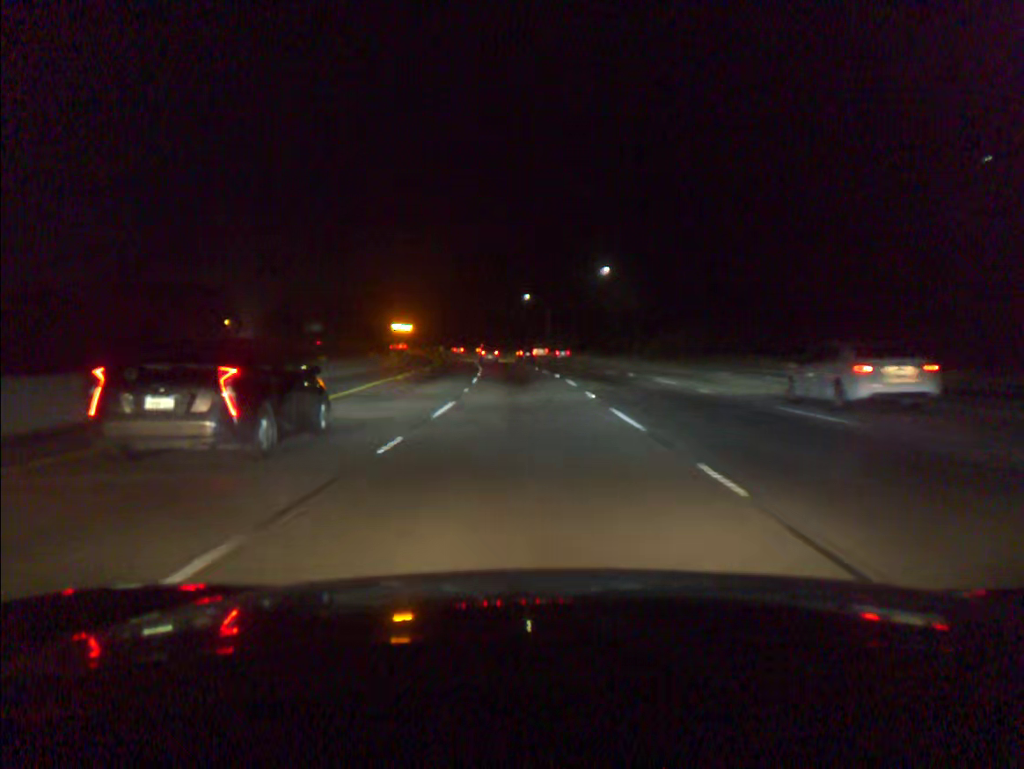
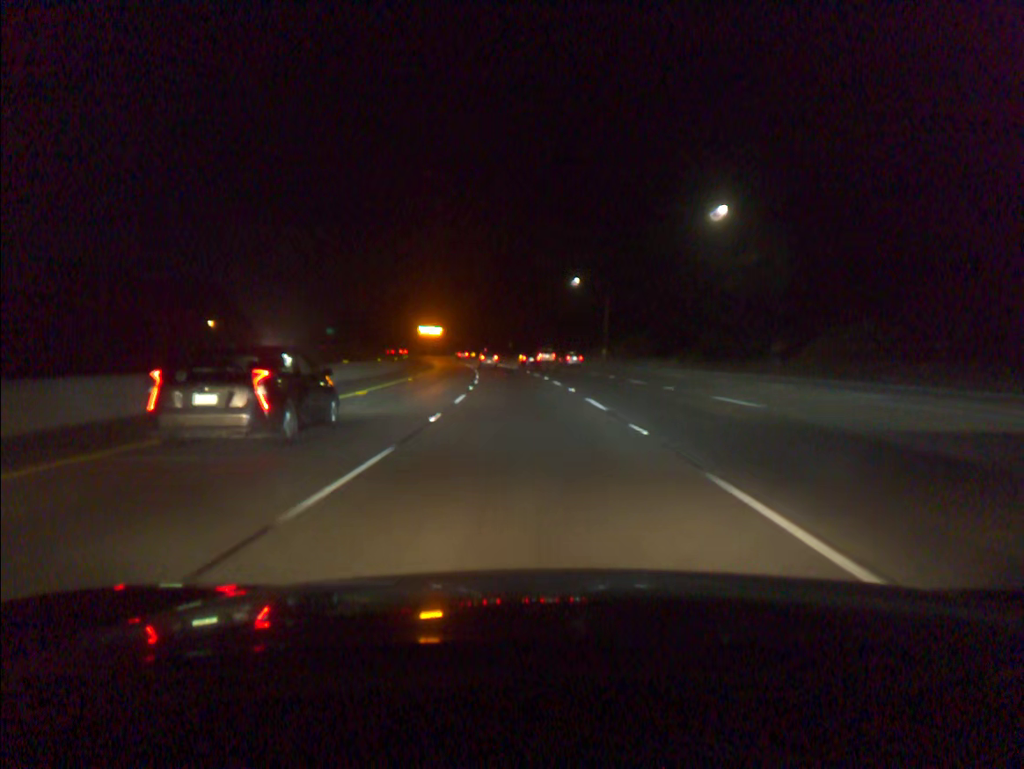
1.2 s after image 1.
(-1.1, +38.2) m; -3°
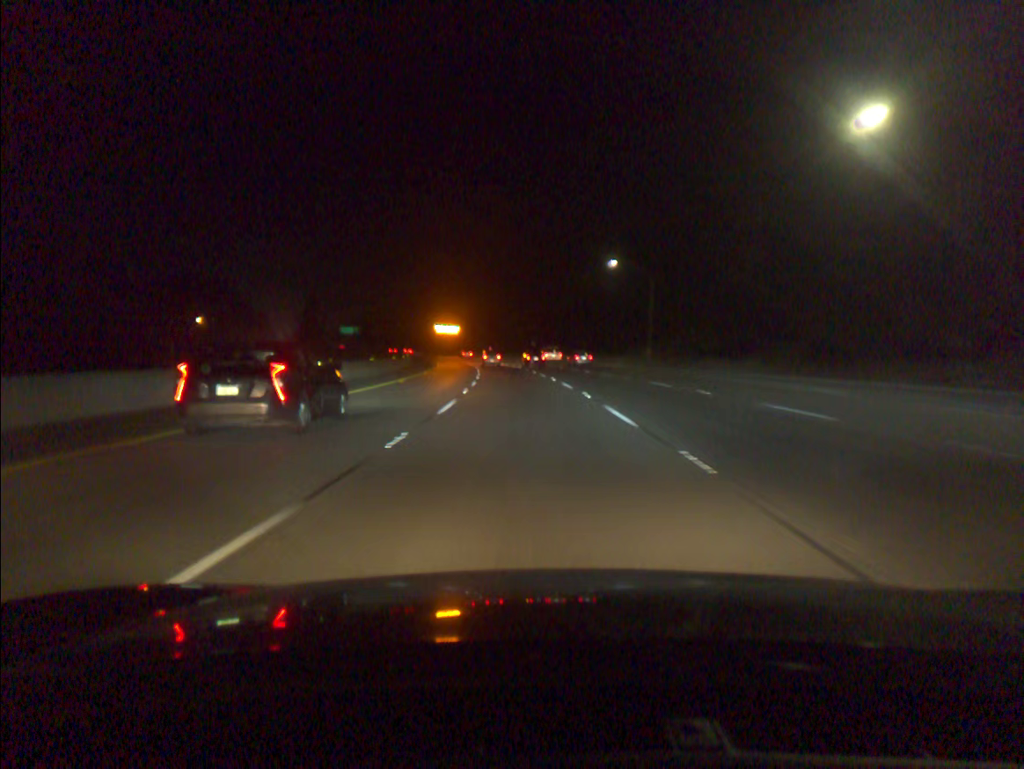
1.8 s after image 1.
(-0.3, +19.1) m; -2°
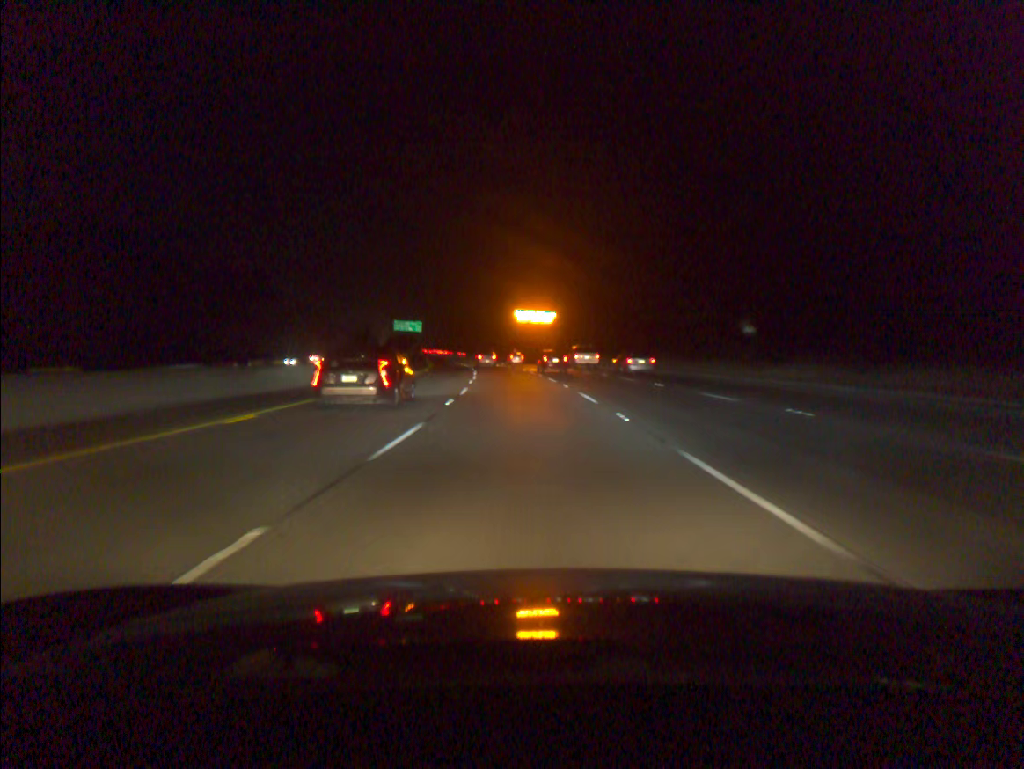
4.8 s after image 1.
(-7.2, +94.9) m; -8°
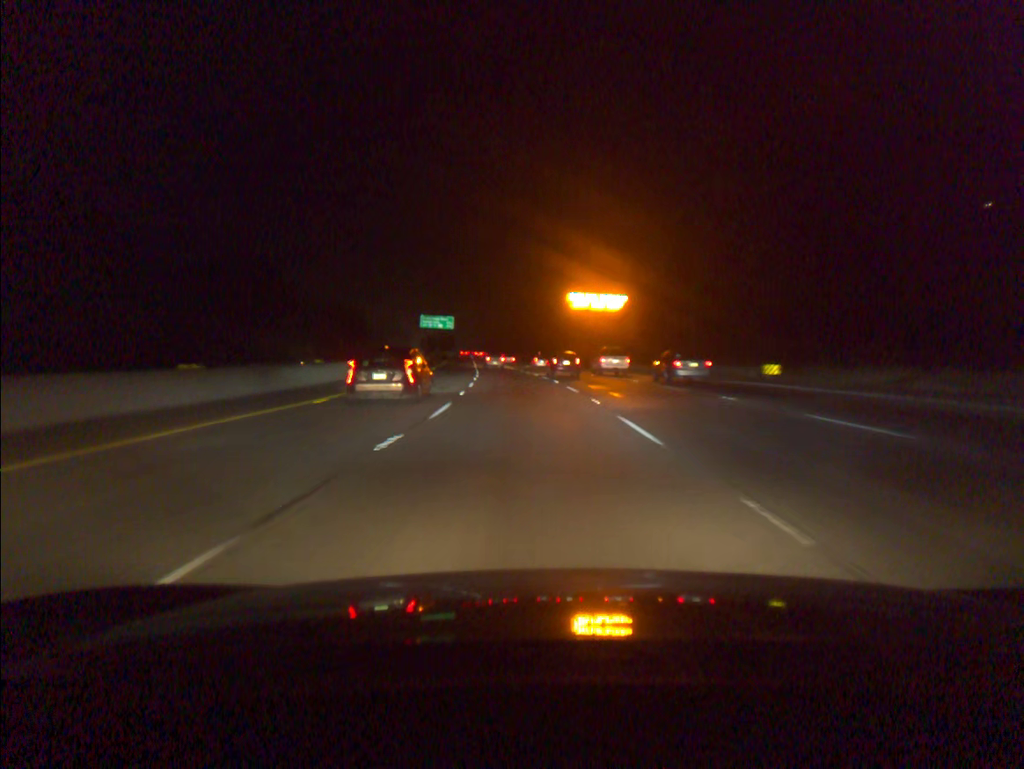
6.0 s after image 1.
(-1.2, +38.0) m; -4°
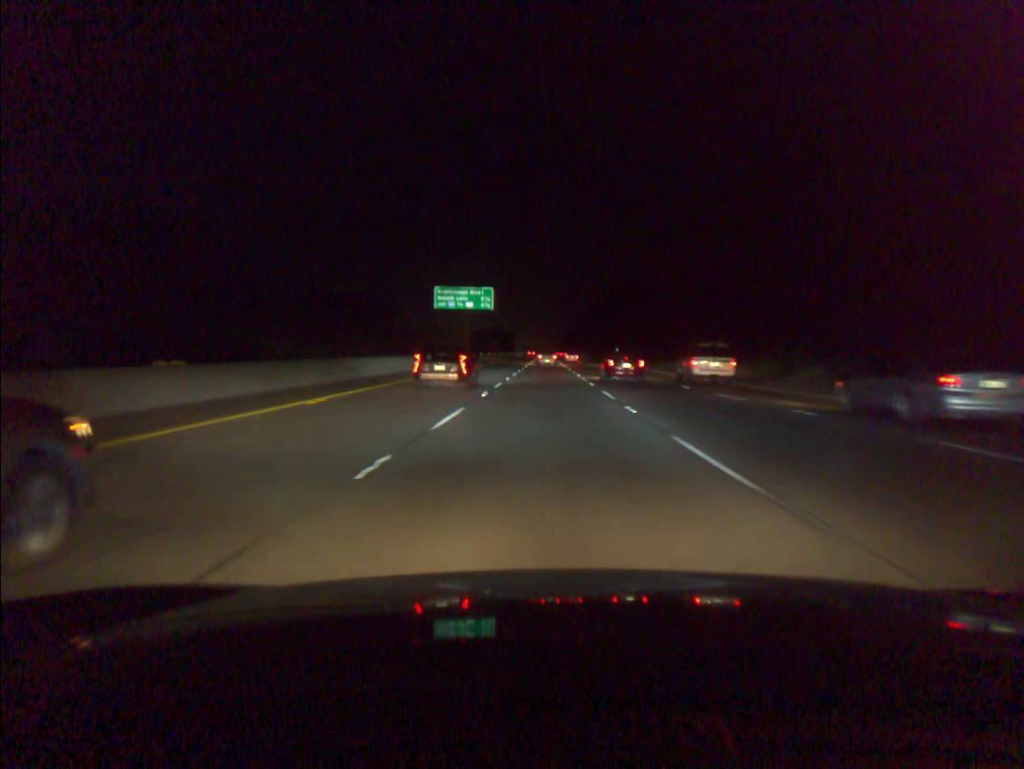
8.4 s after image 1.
(-4.4, +75.8) m; -6°
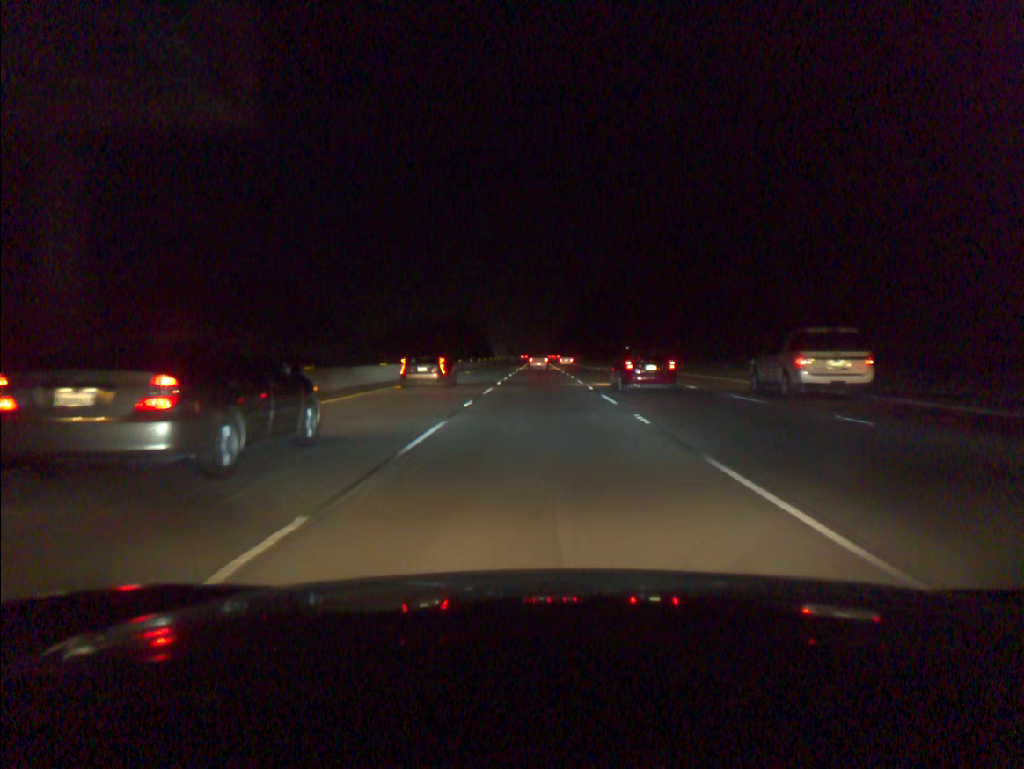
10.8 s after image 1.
(+0.4, +75.9) m; 0°
